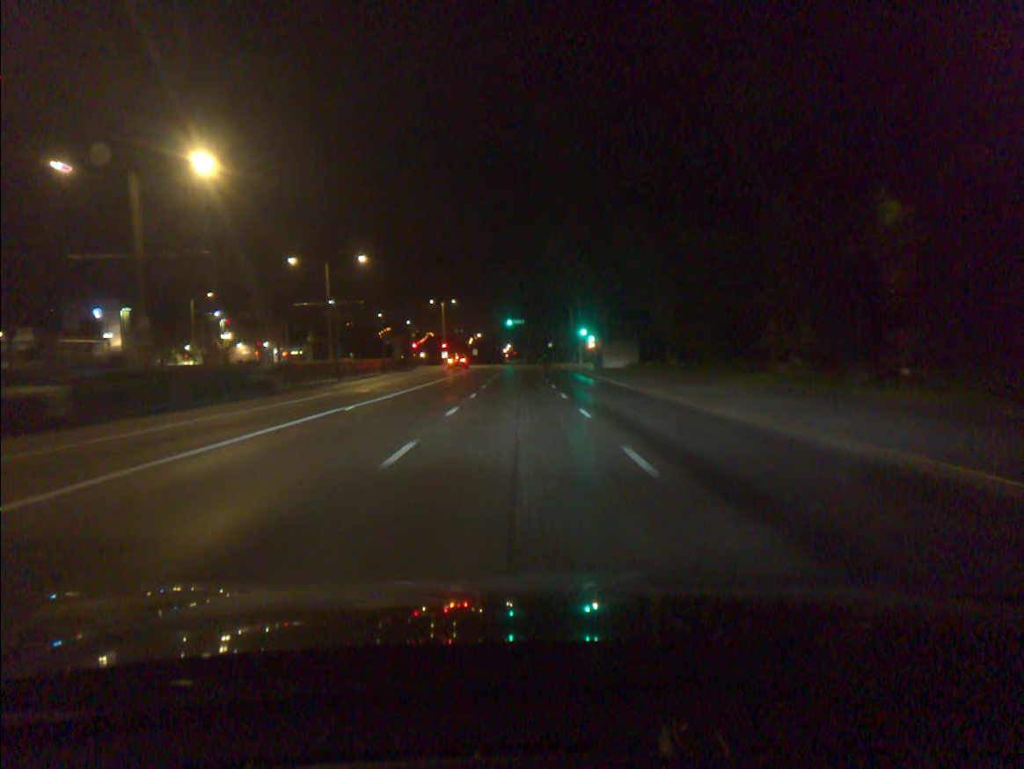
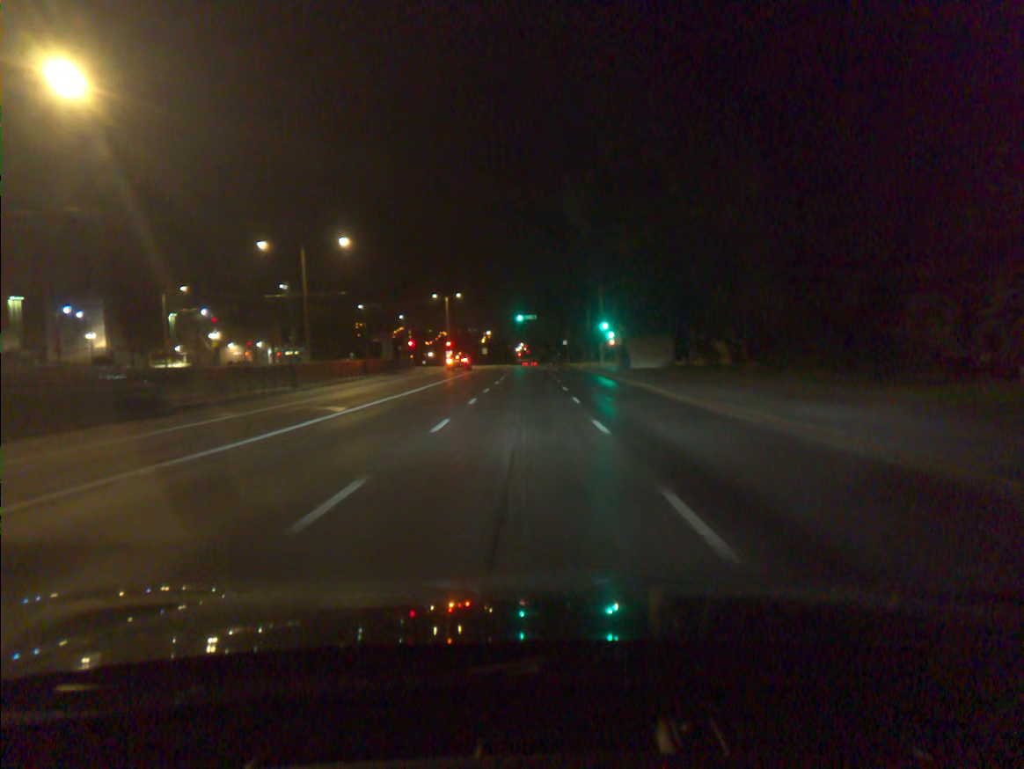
(-0.1, +10.5) m; -1°
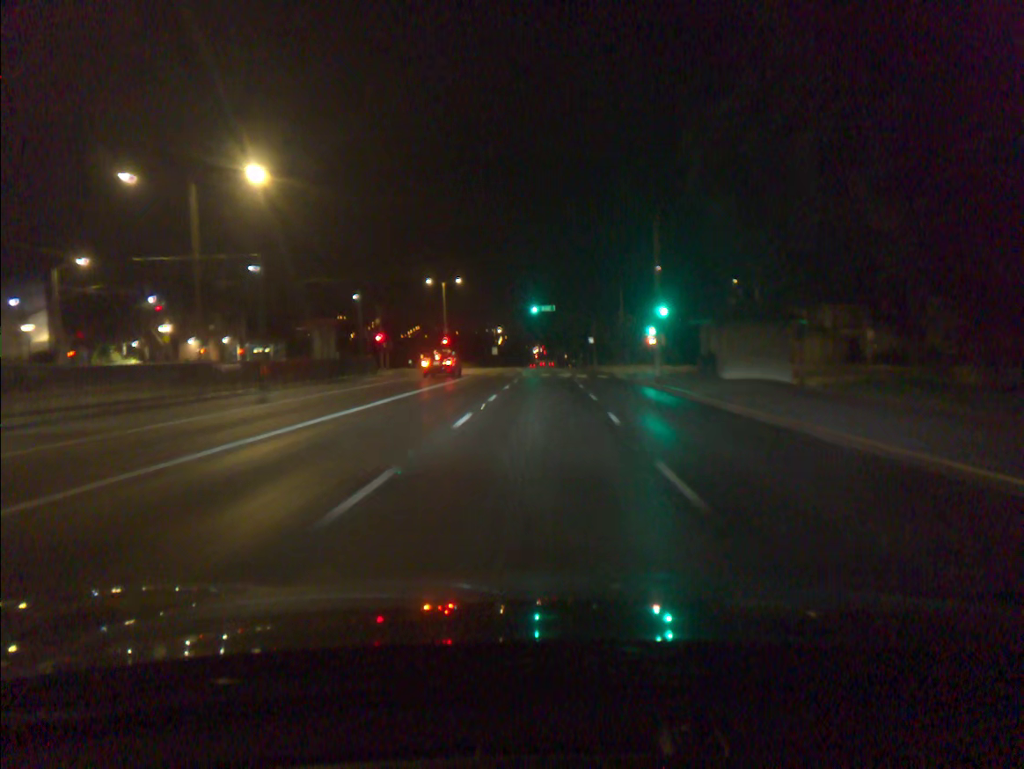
(-0.3, +21.0) m; -1°
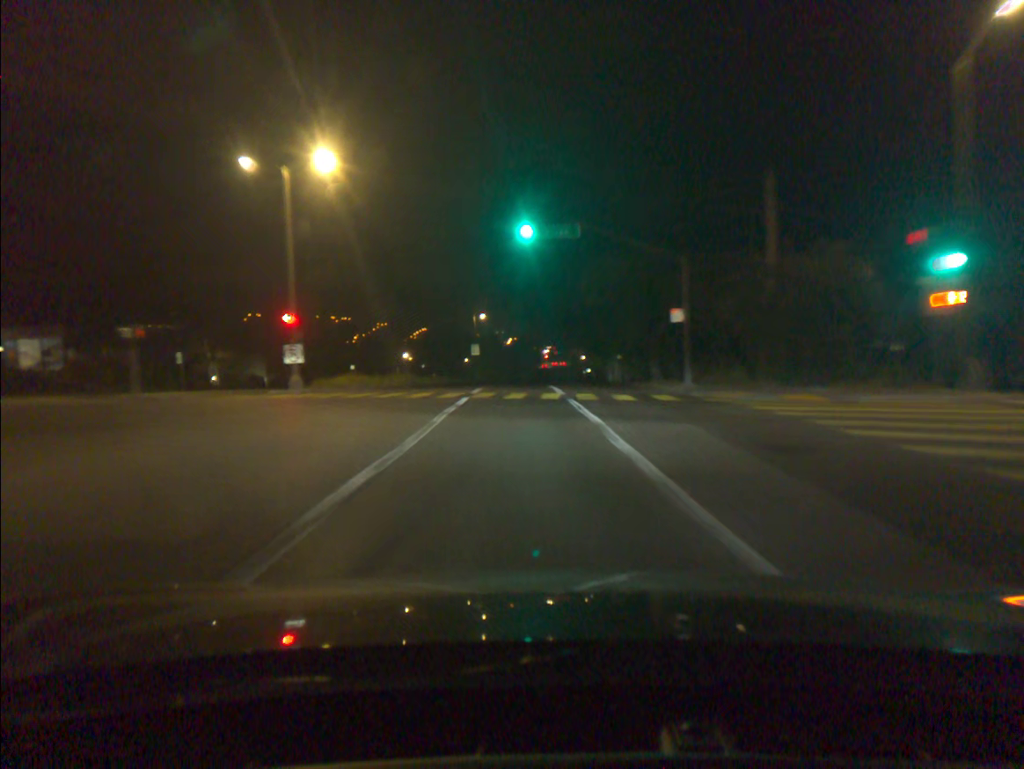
(+0.4, +52.6) m; -1°
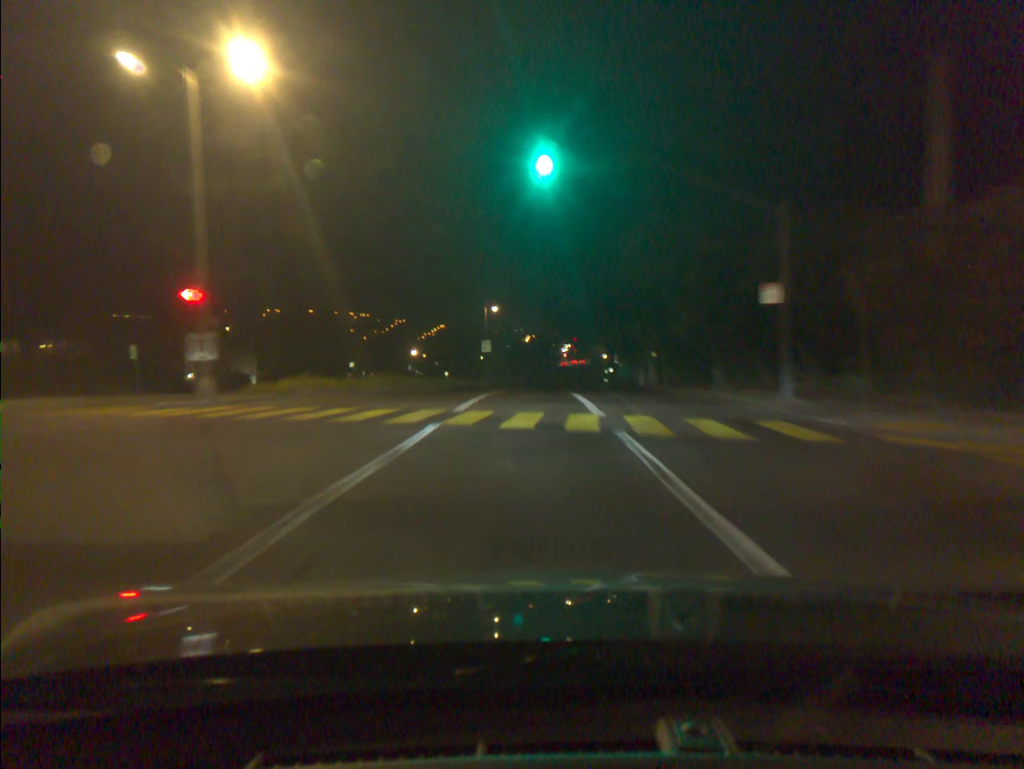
(-0.1, +10.5) m; -1°
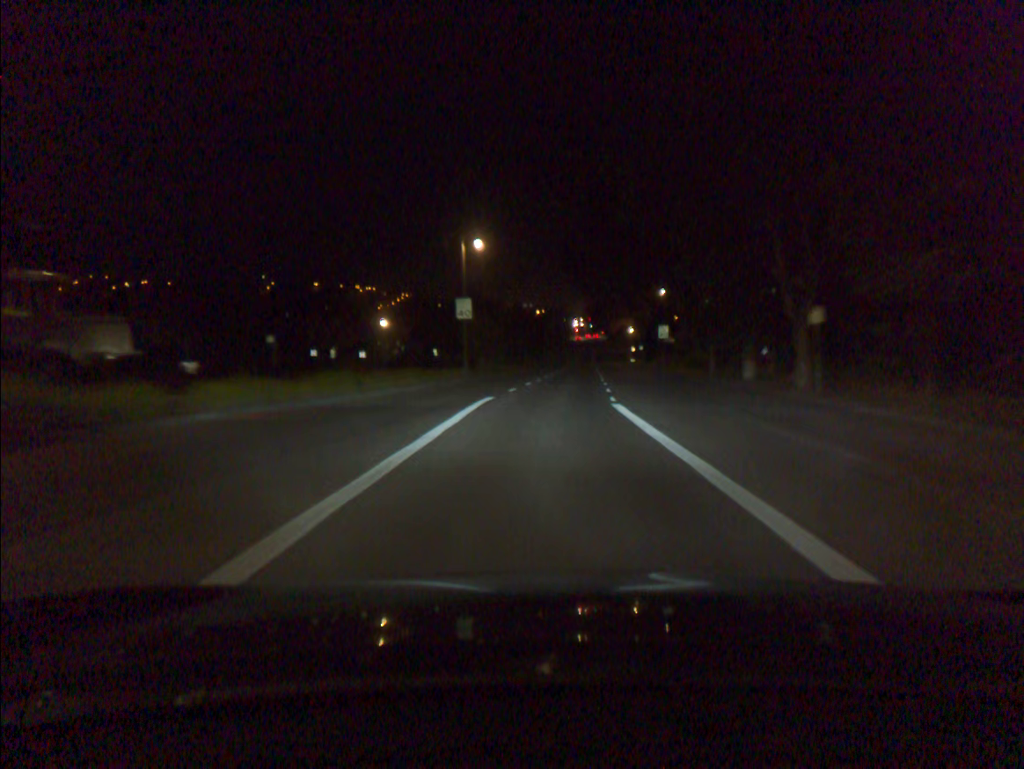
(-0.4, +31.6) m; 0°
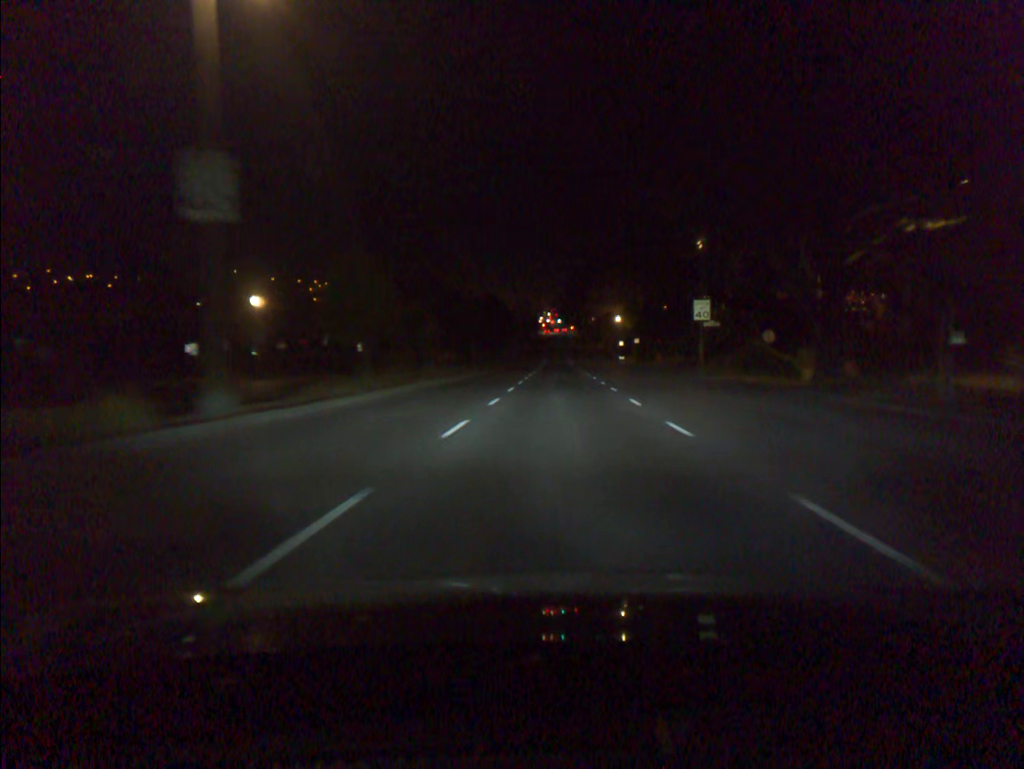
(+0.6, +32.0) m; +3°
